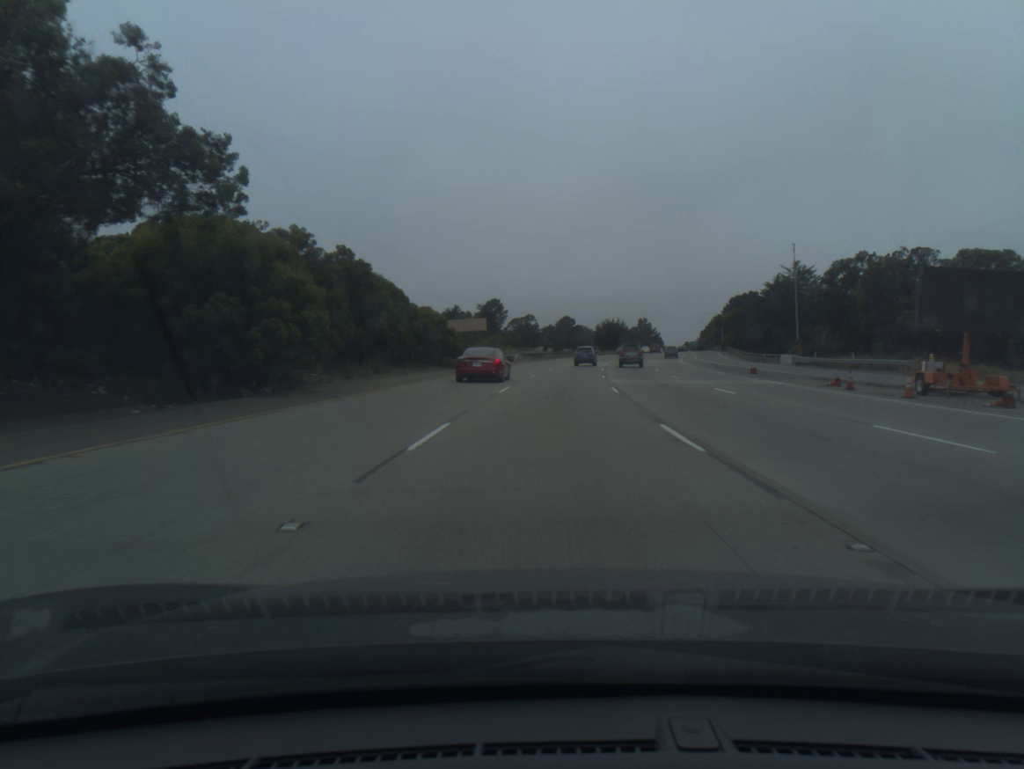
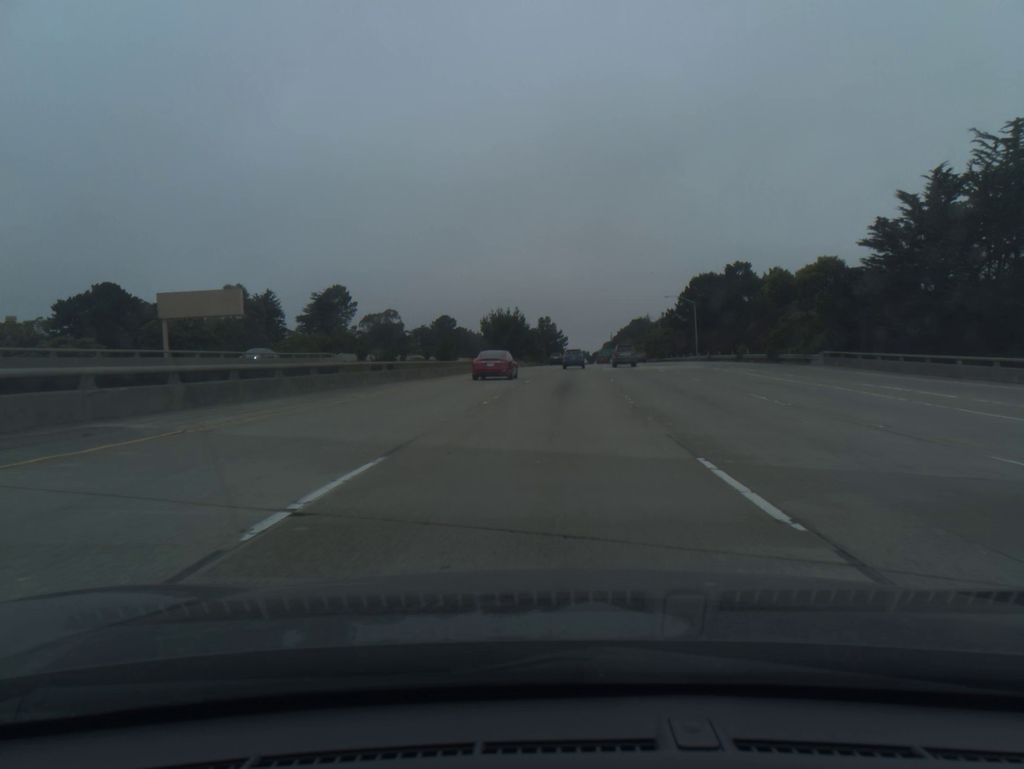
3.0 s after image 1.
(+7.1, +91.6) m; +8°
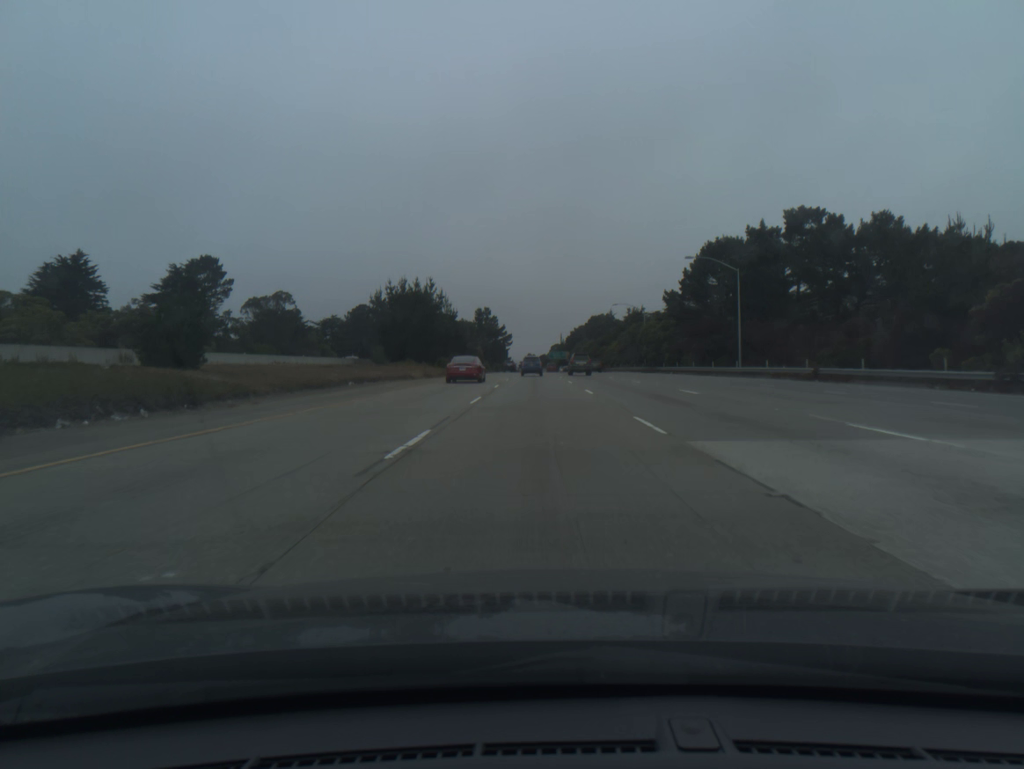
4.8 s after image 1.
(+2.1, +54.9) m; +4°
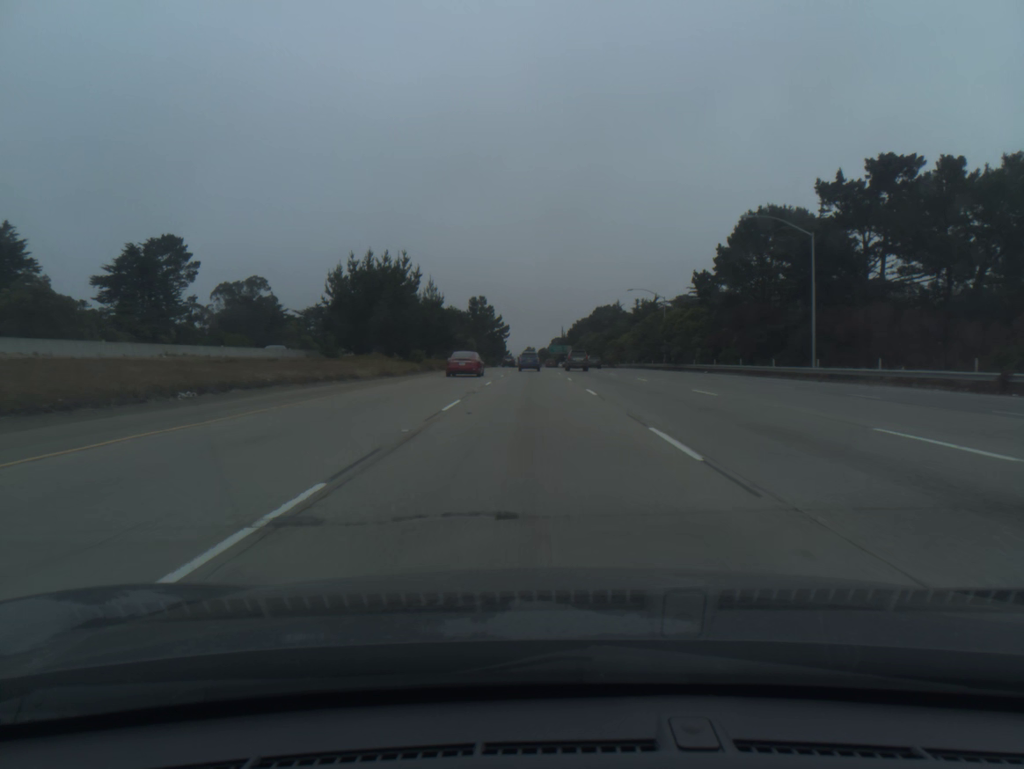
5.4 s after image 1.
(0.0, +18.3) m; 0°
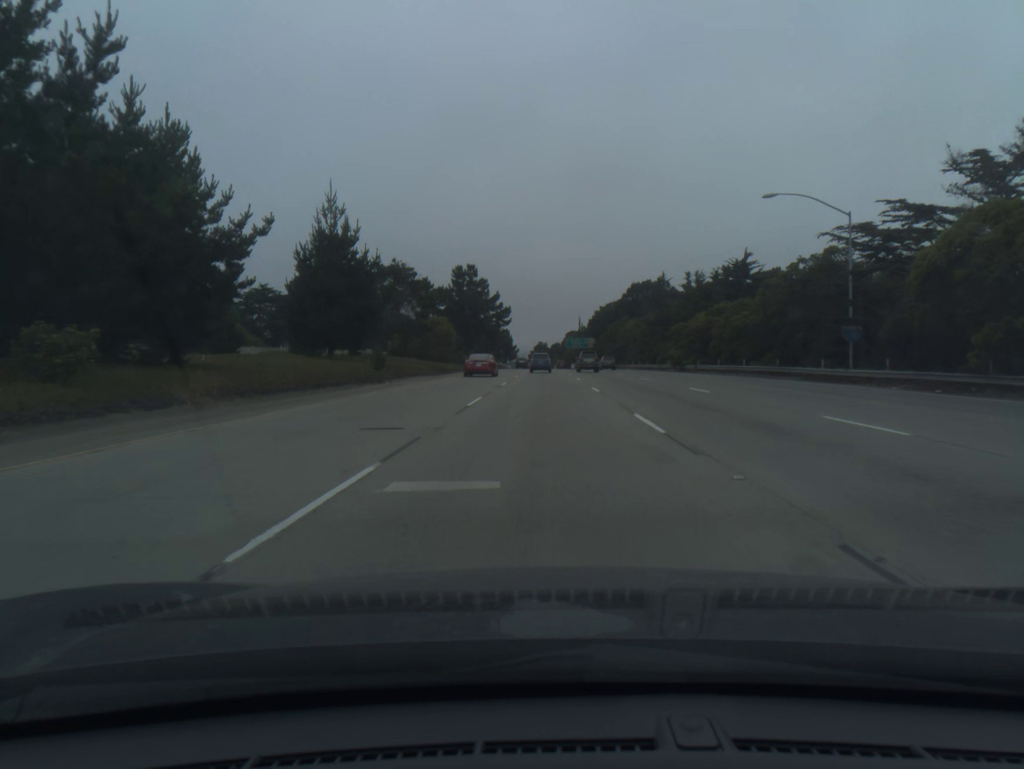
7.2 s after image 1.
(-0.5, +55.1) m; -1°
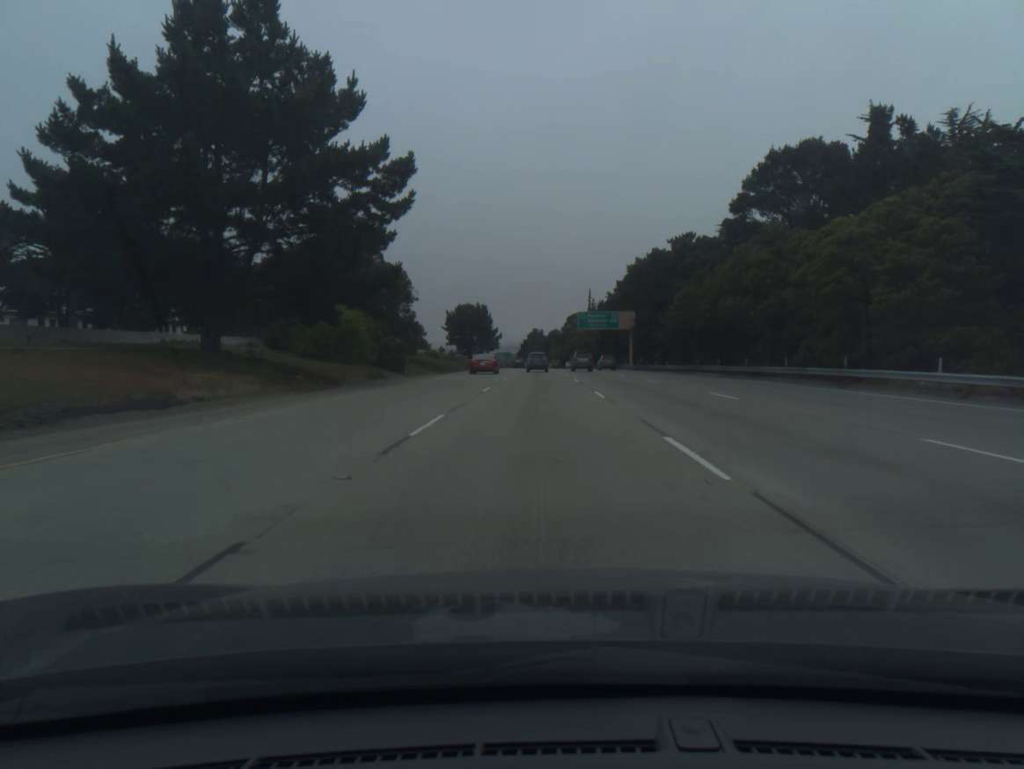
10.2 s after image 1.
(+0.6, +92.3) m; 0°
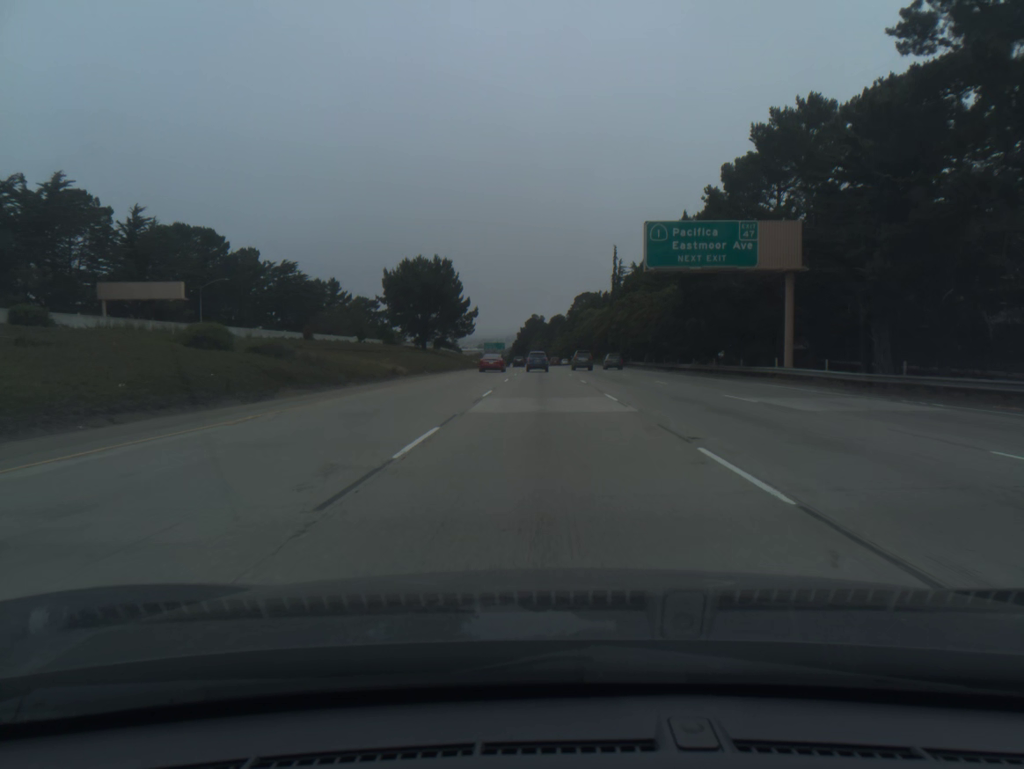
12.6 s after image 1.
(-0.2, +74.1) m; 0°
